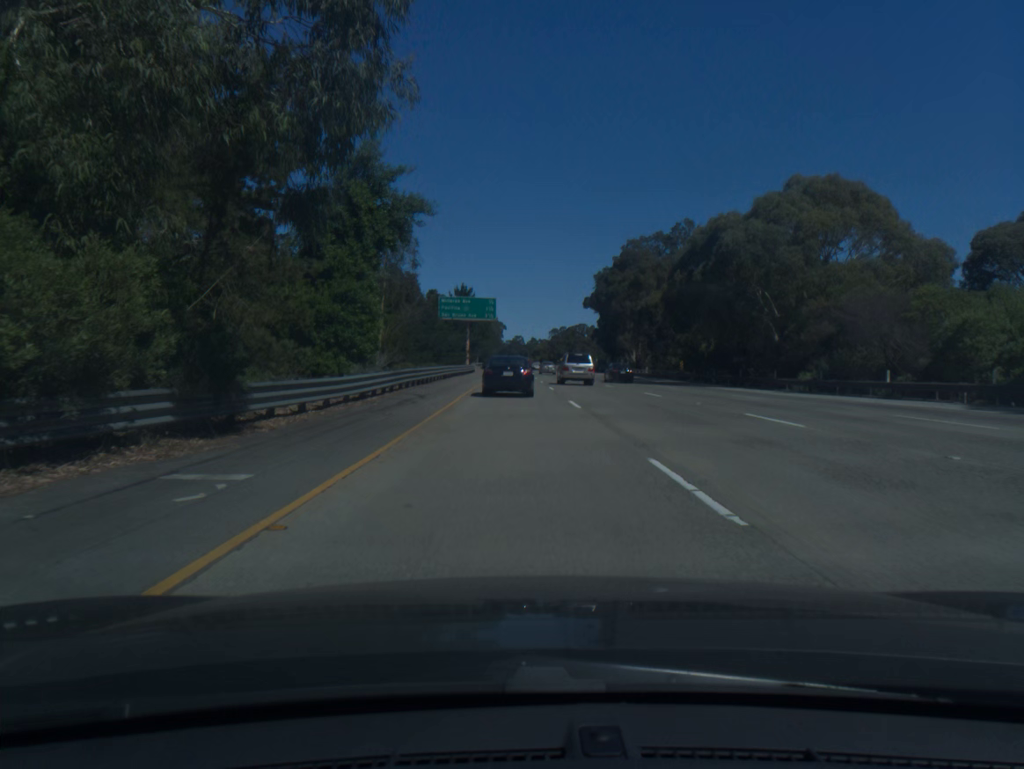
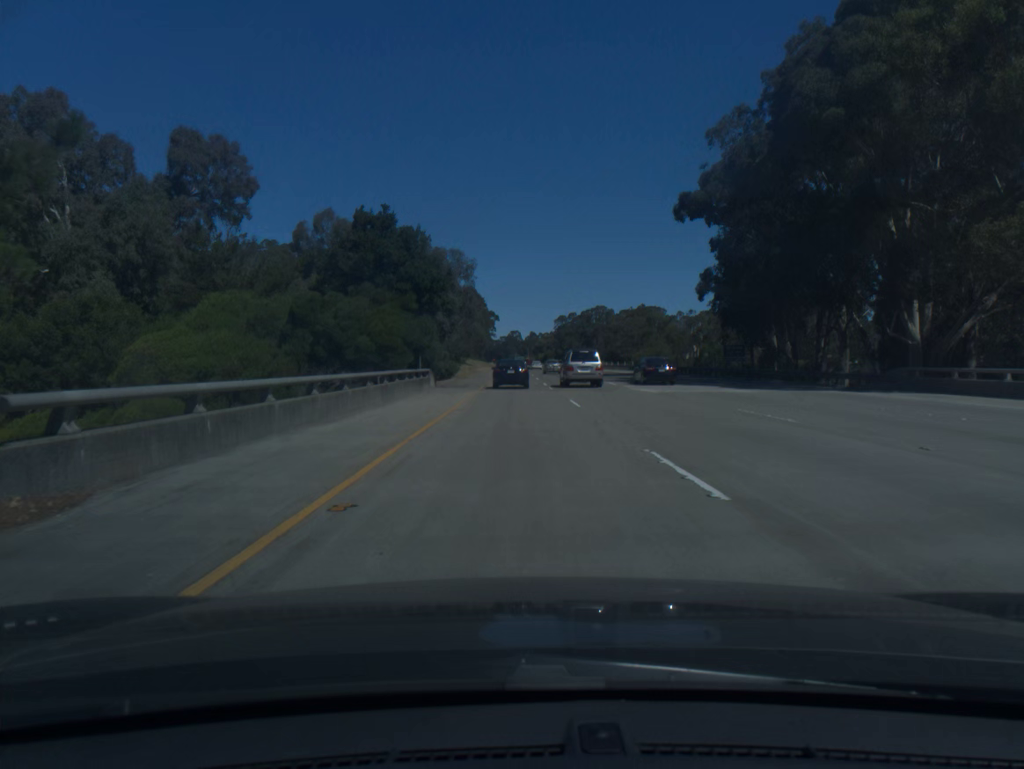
(-0.6, +101.4) m; 0°
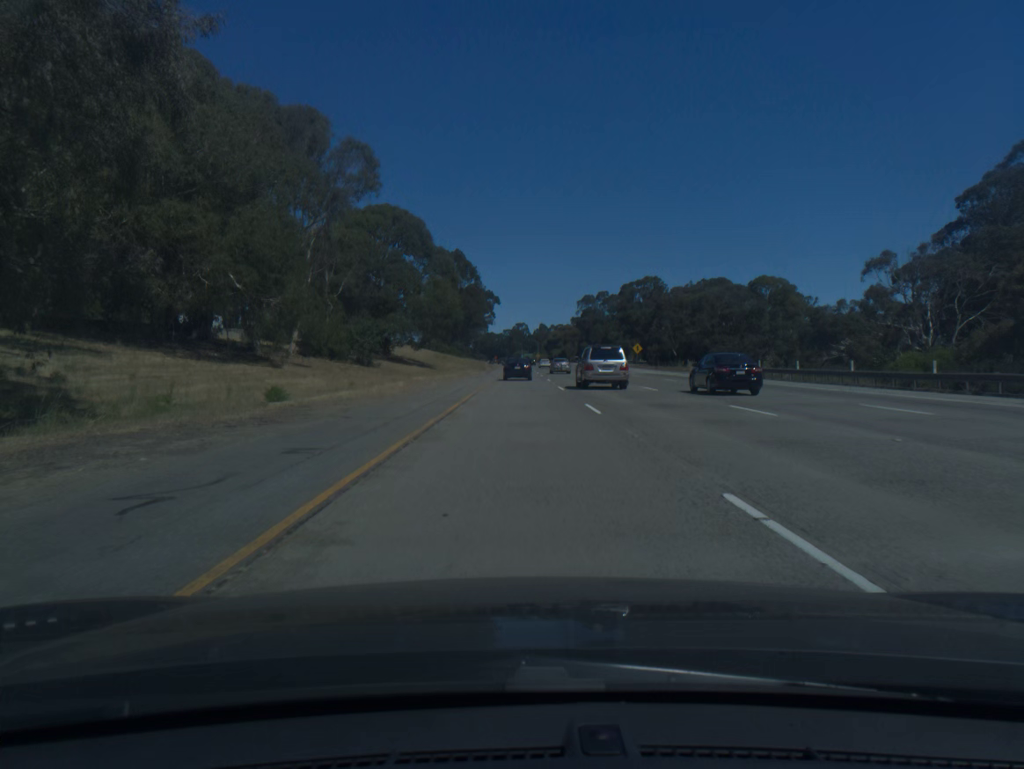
(-0.5, +99.6) m; 0°
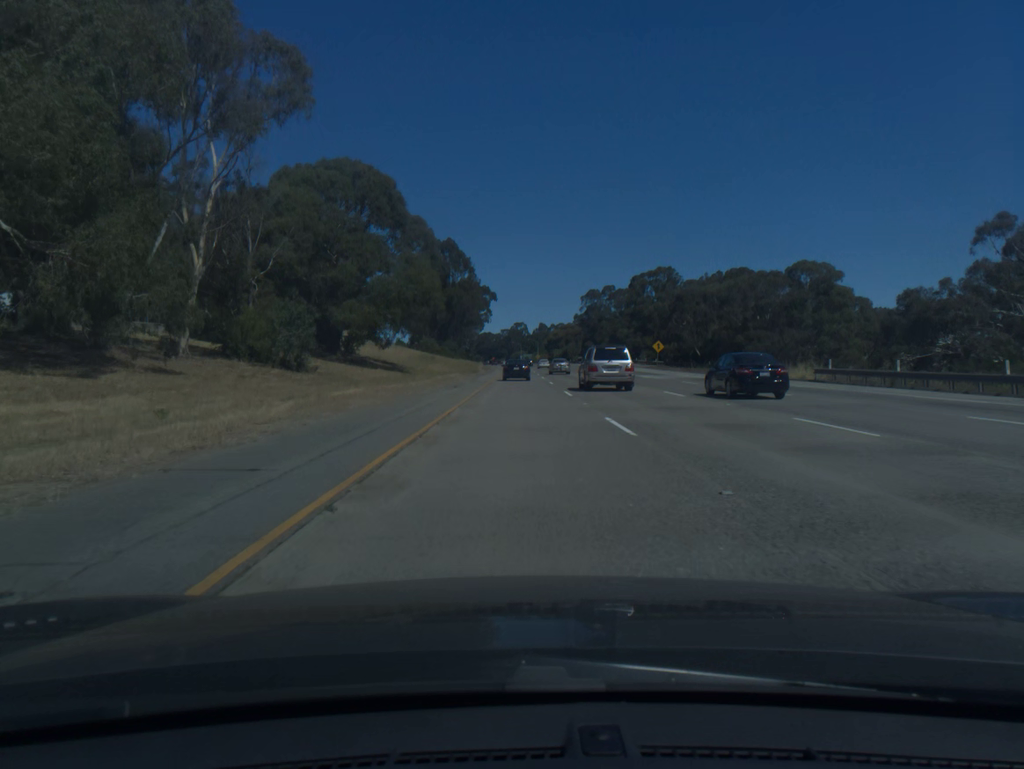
(0.0, +19.9) m; 0°
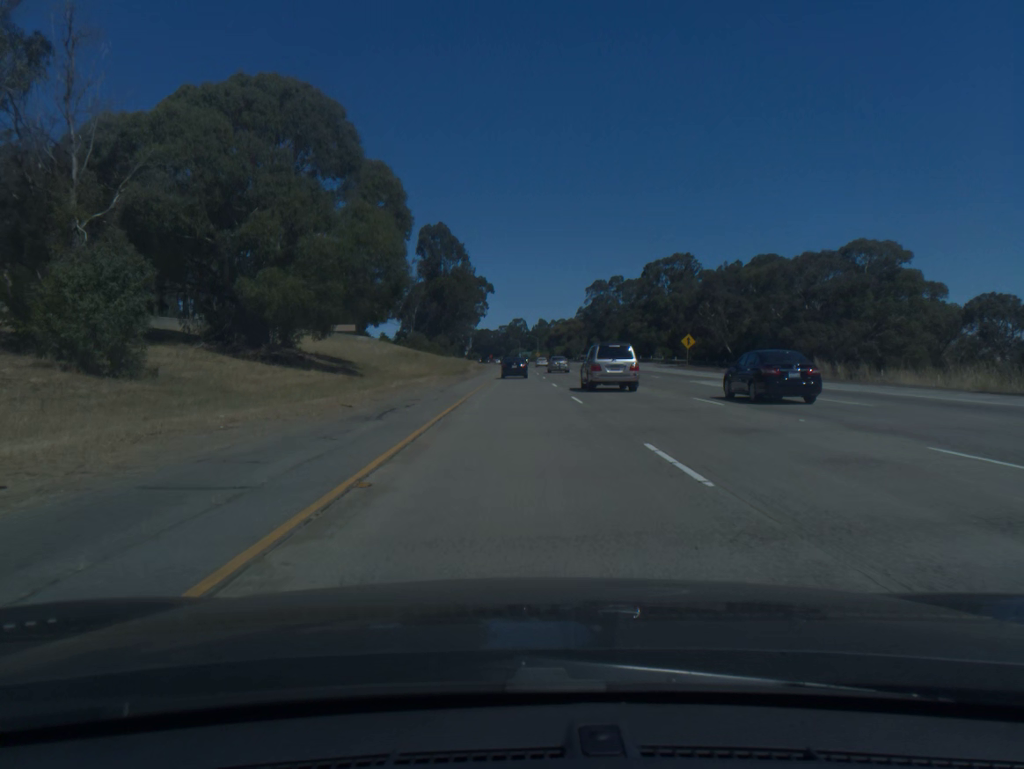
(0.0, +20.0) m; 0°
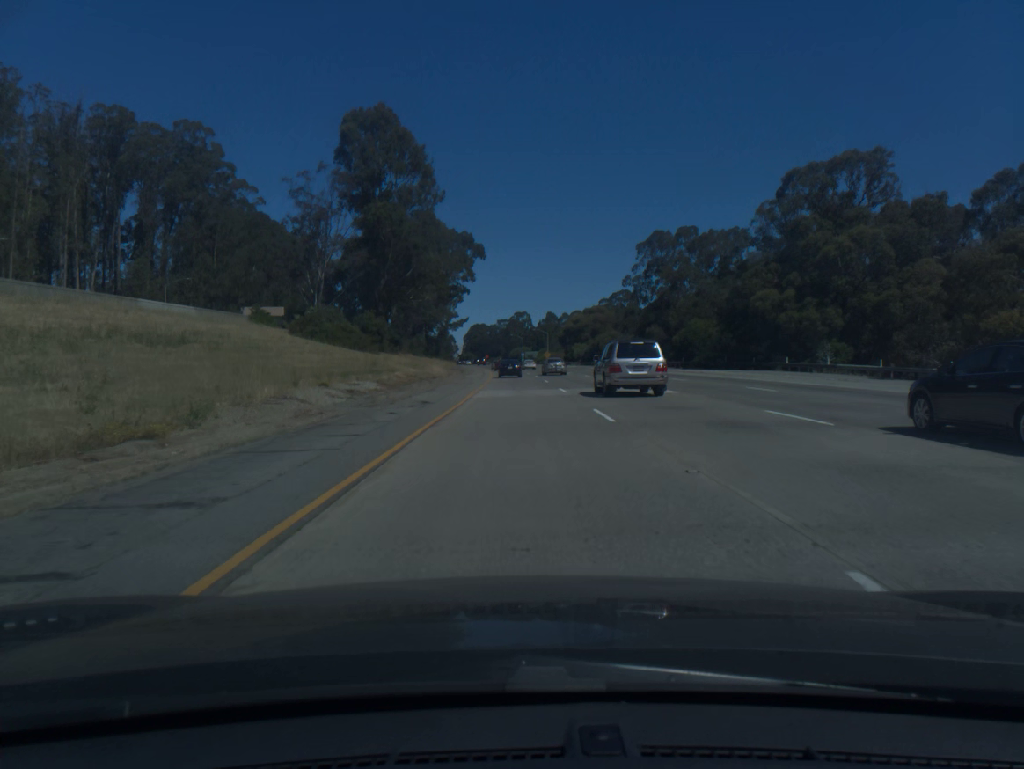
(0.0, +80.5) m; 0°
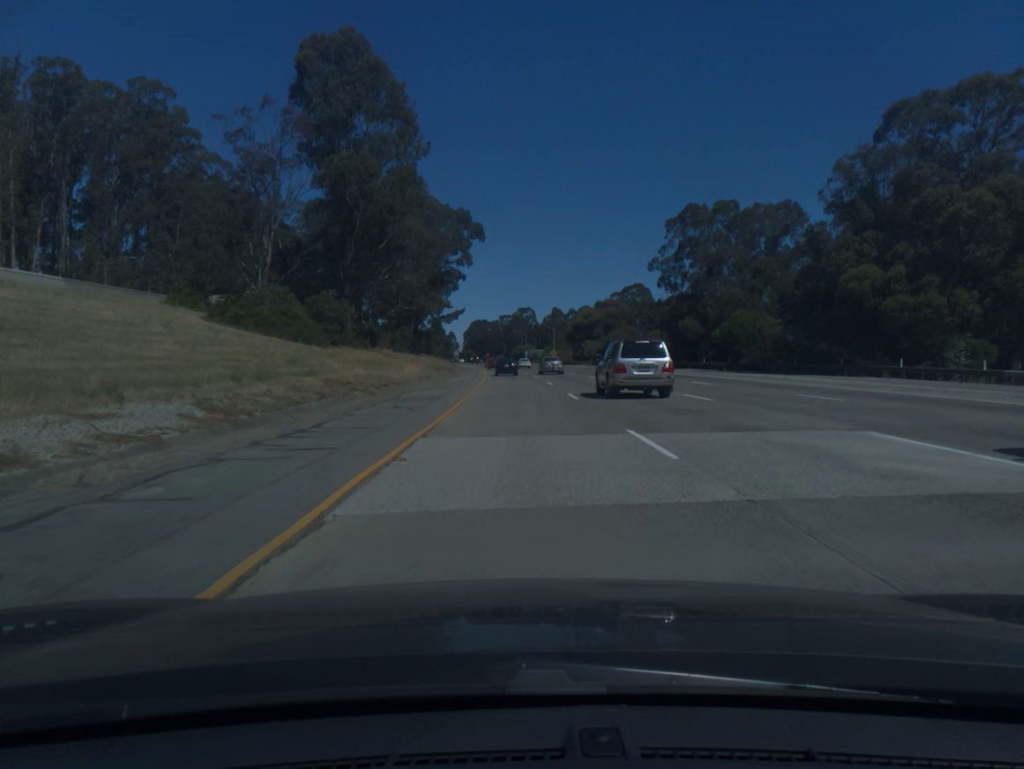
(0.0, +20.2) m; 0°
